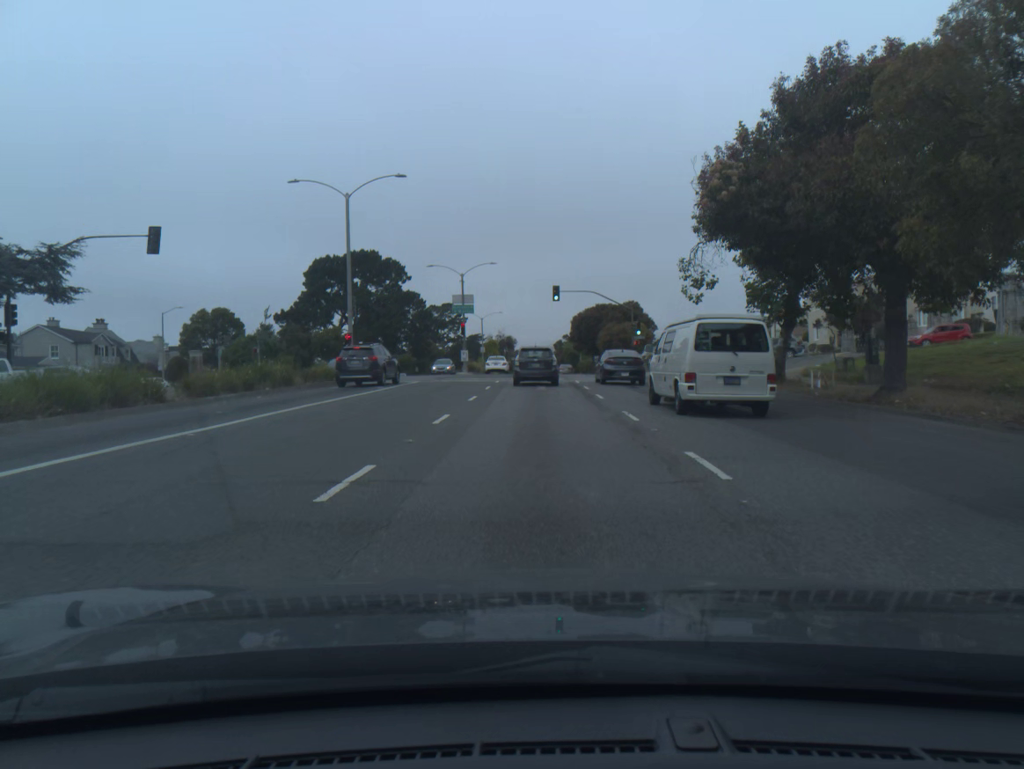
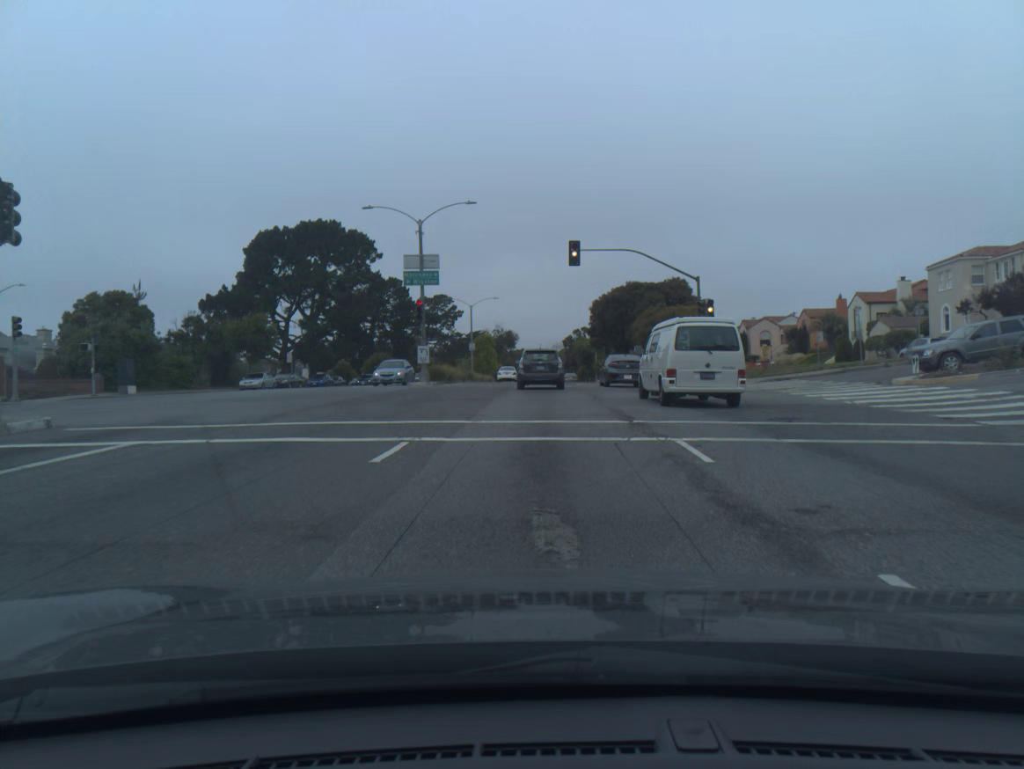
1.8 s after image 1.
(0.0, +26.1) m; 0°
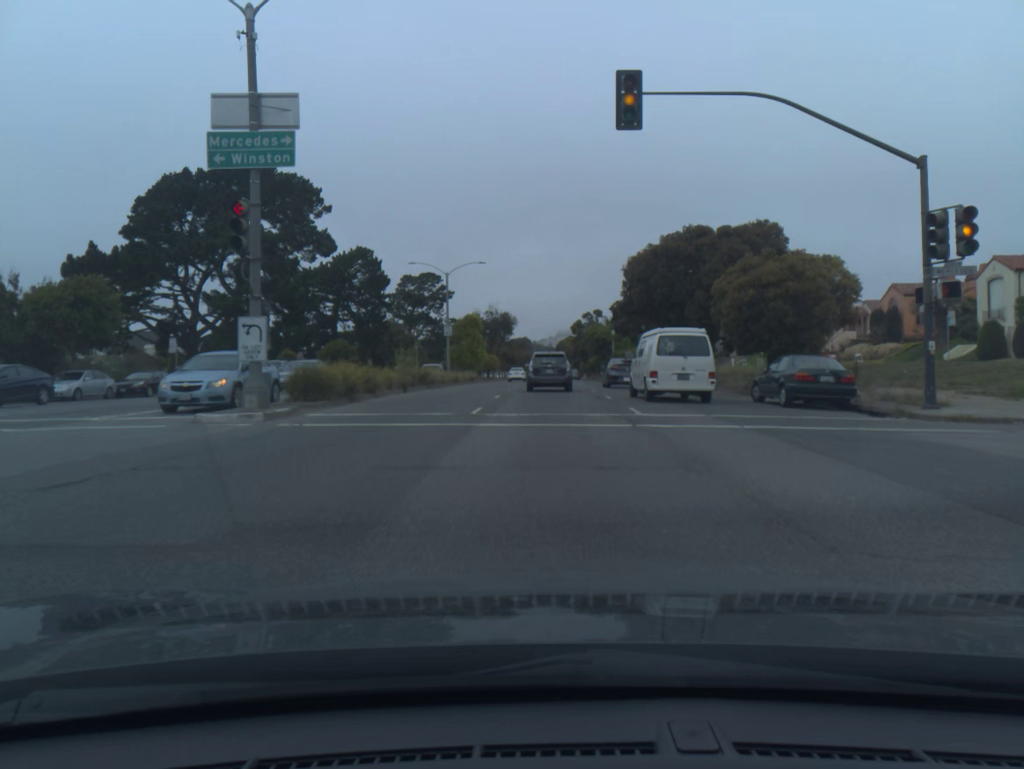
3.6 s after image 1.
(-0.1, +24.2) m; 0°
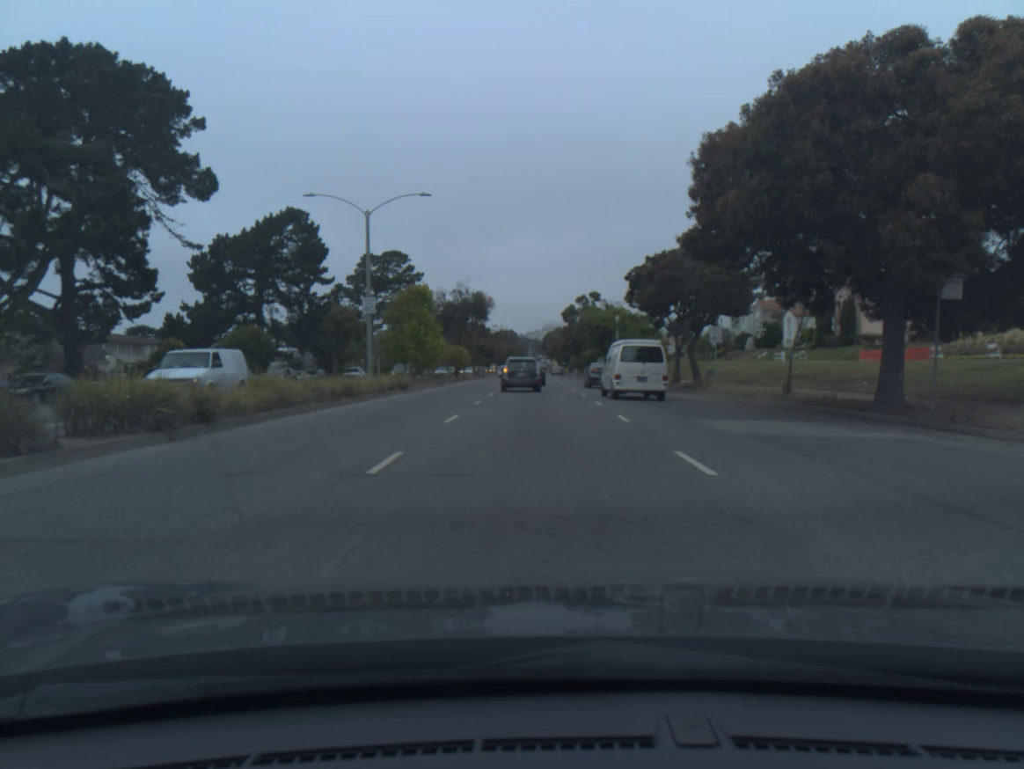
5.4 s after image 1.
(+0.3, +23.7) m; +1°
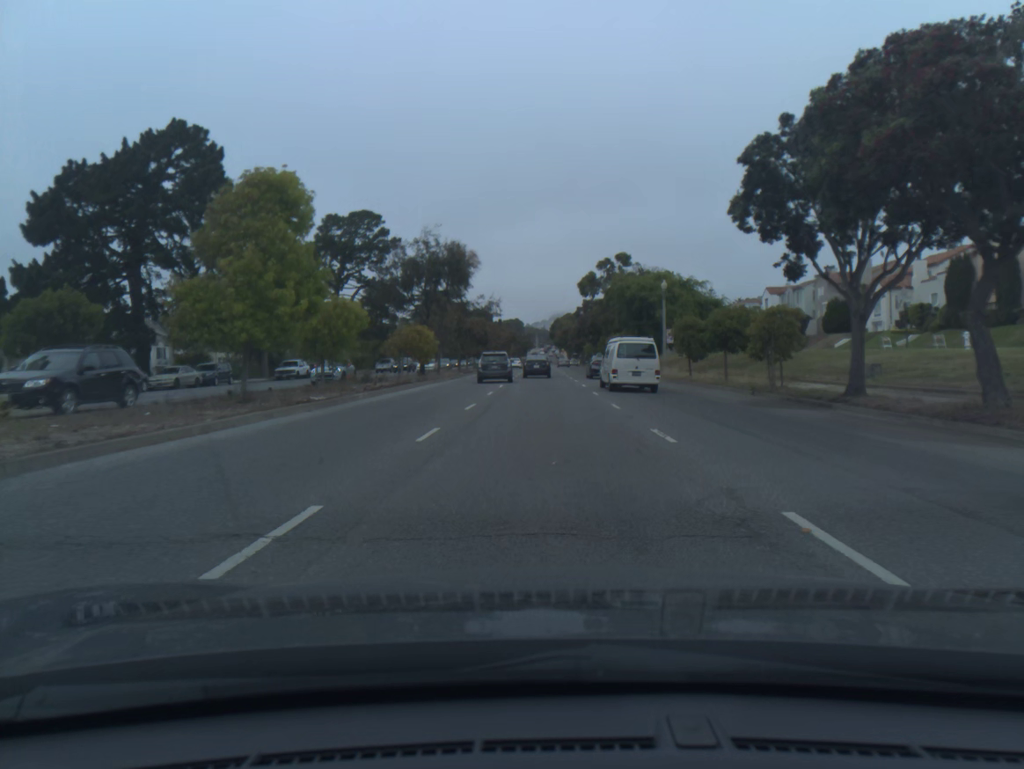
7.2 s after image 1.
(-0.2, +25.6) m; -1°
